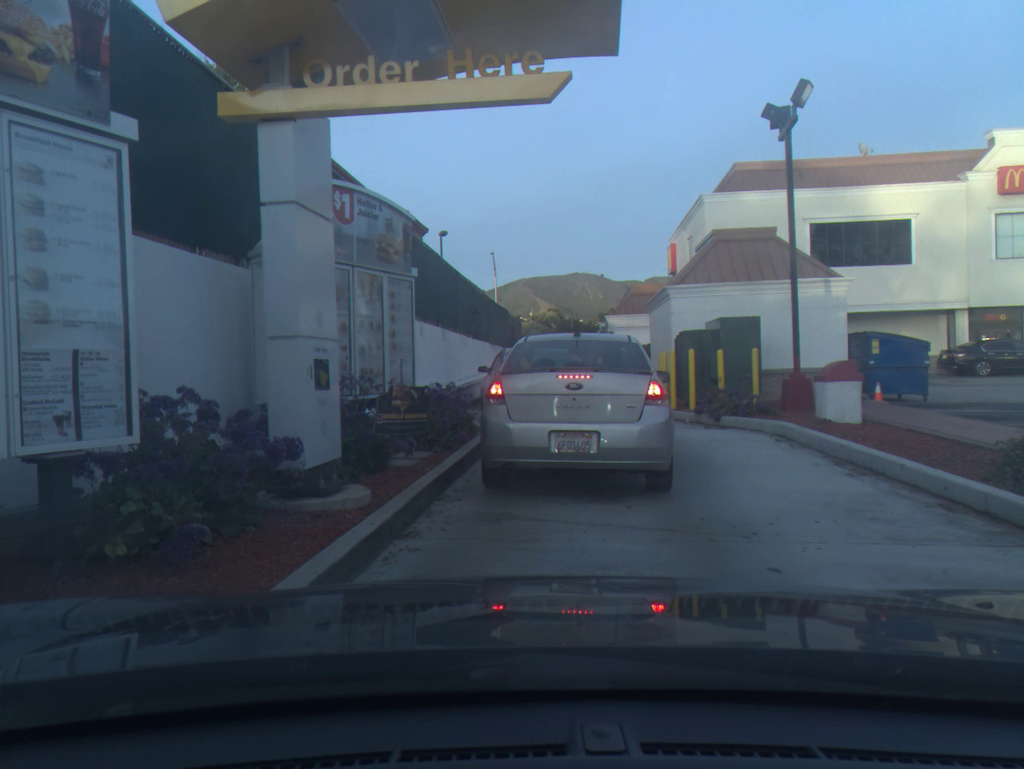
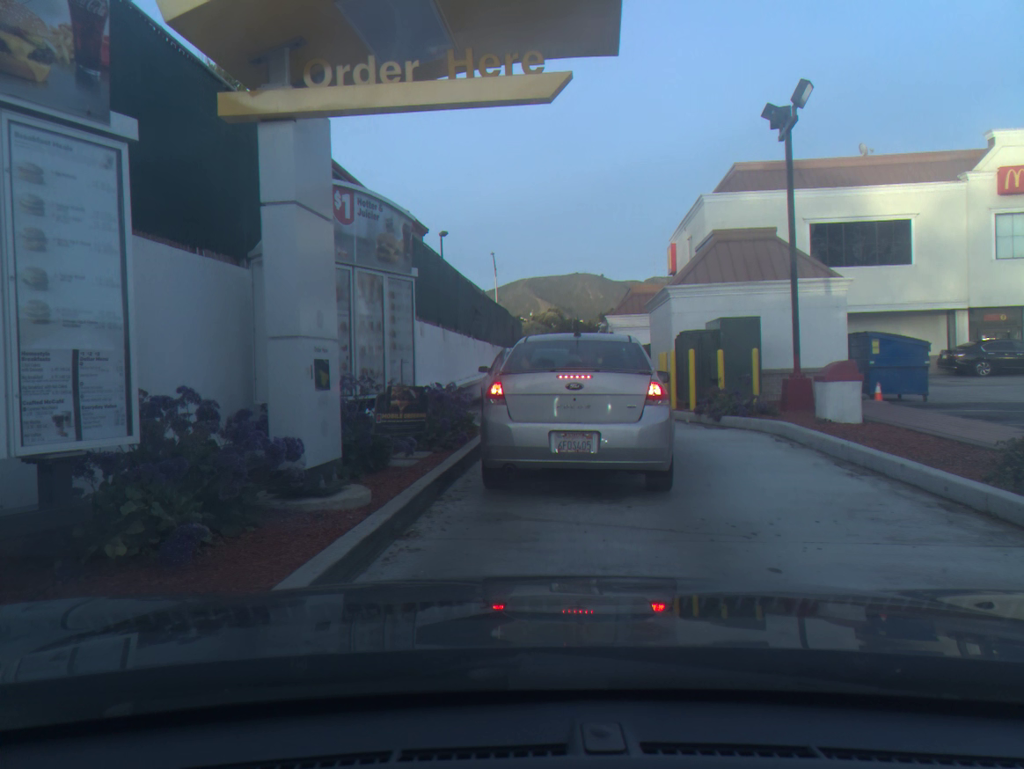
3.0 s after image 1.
(0.0, 0.0) m; 0°
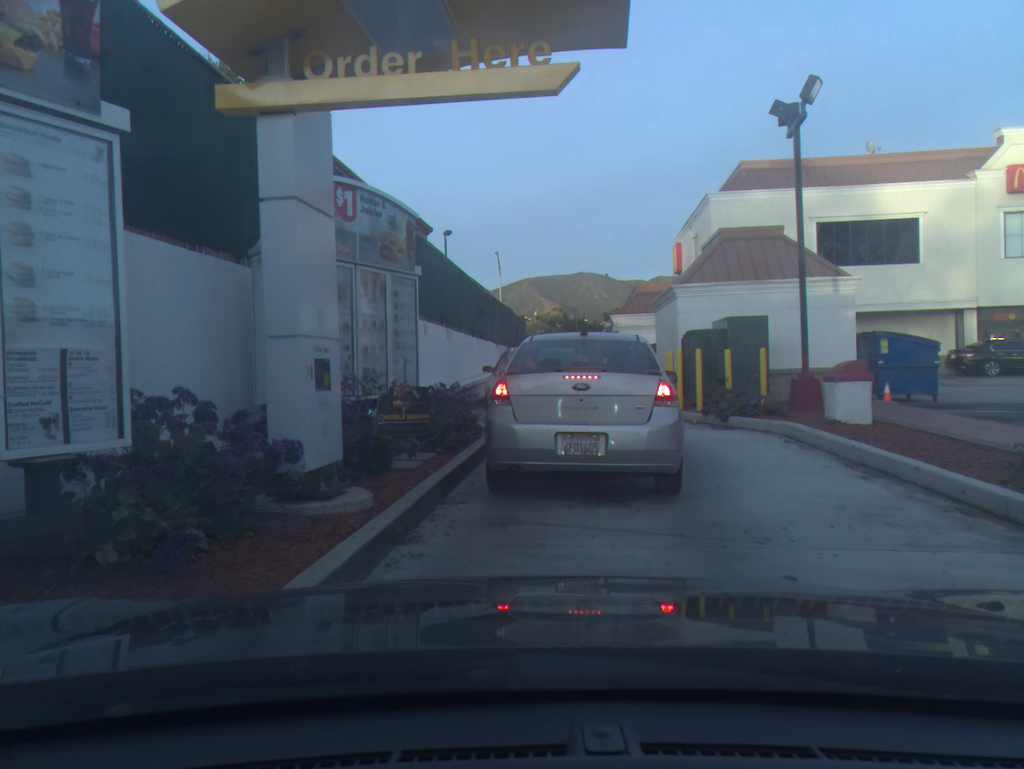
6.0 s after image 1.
(0.0, +0.1) m; 0°
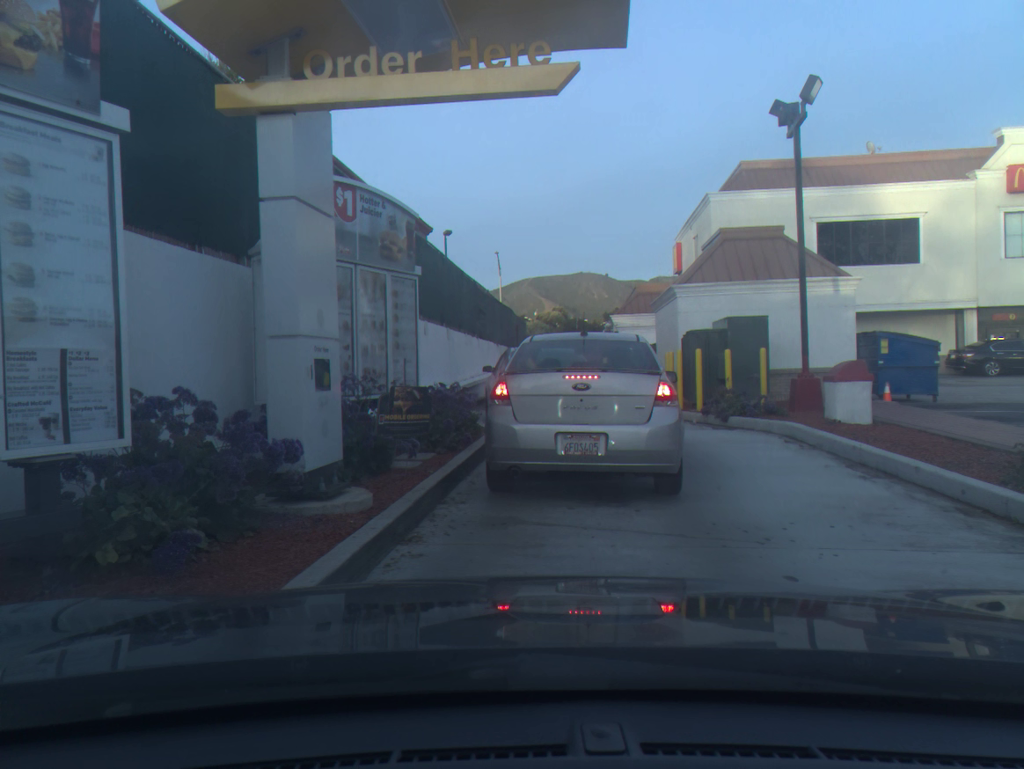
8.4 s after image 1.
(0.0, 0.0) m; 0°
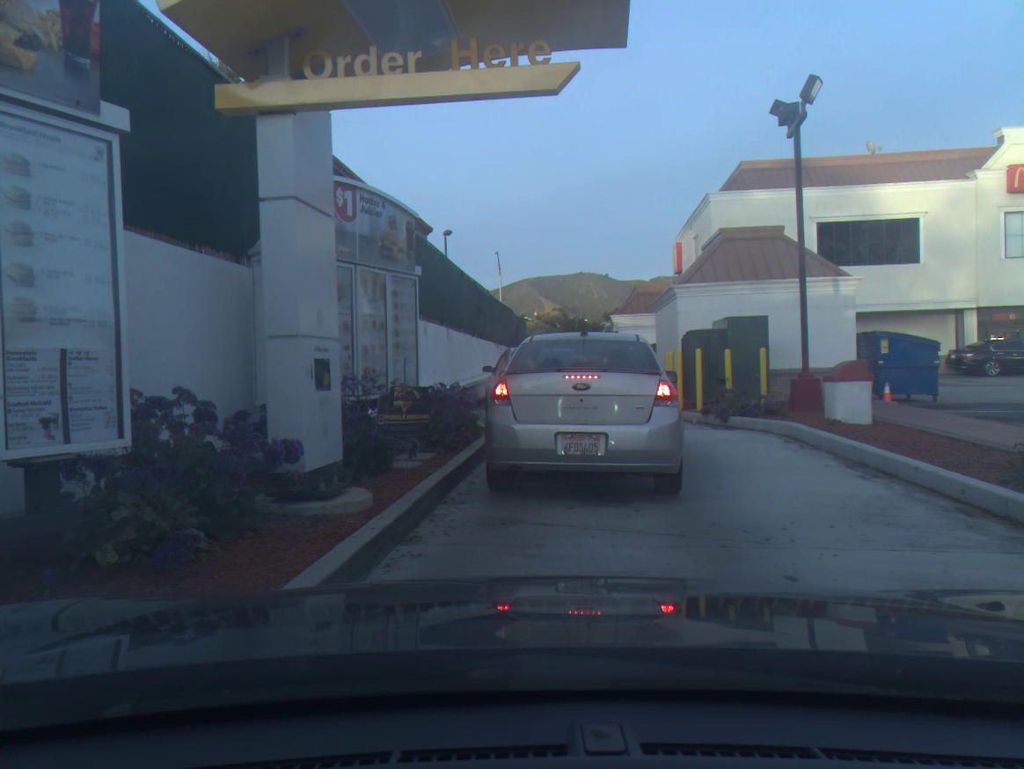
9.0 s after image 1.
(0.0, 0.0) m; 0°
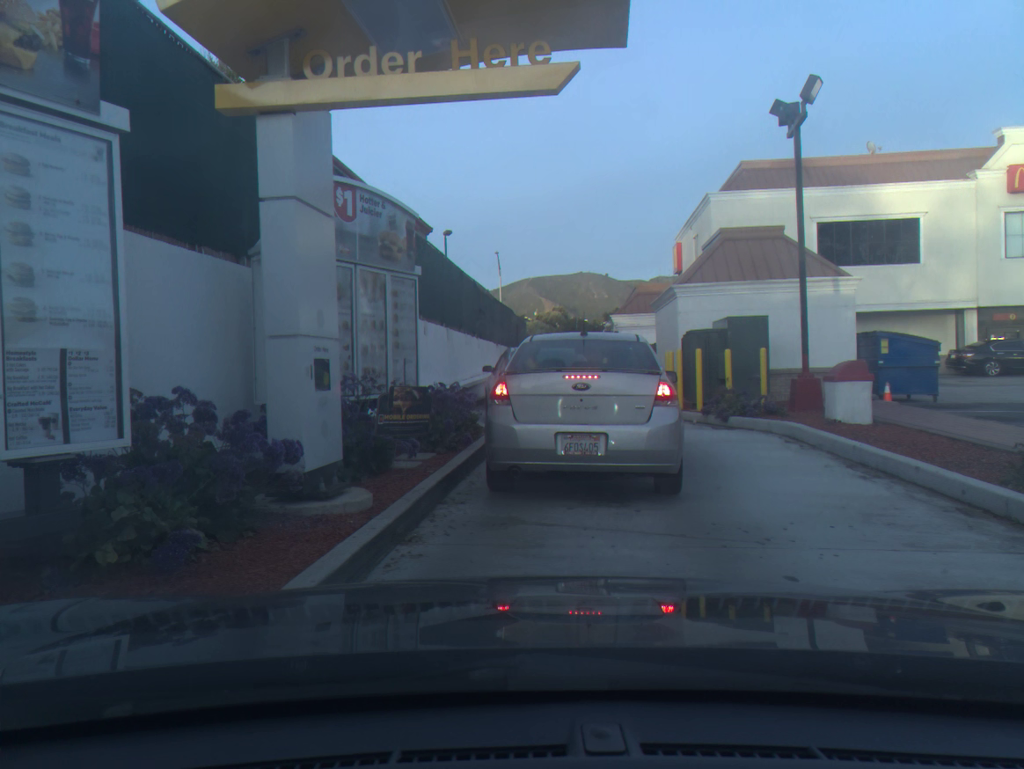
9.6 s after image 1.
(0.0, 0.0) m; 0°
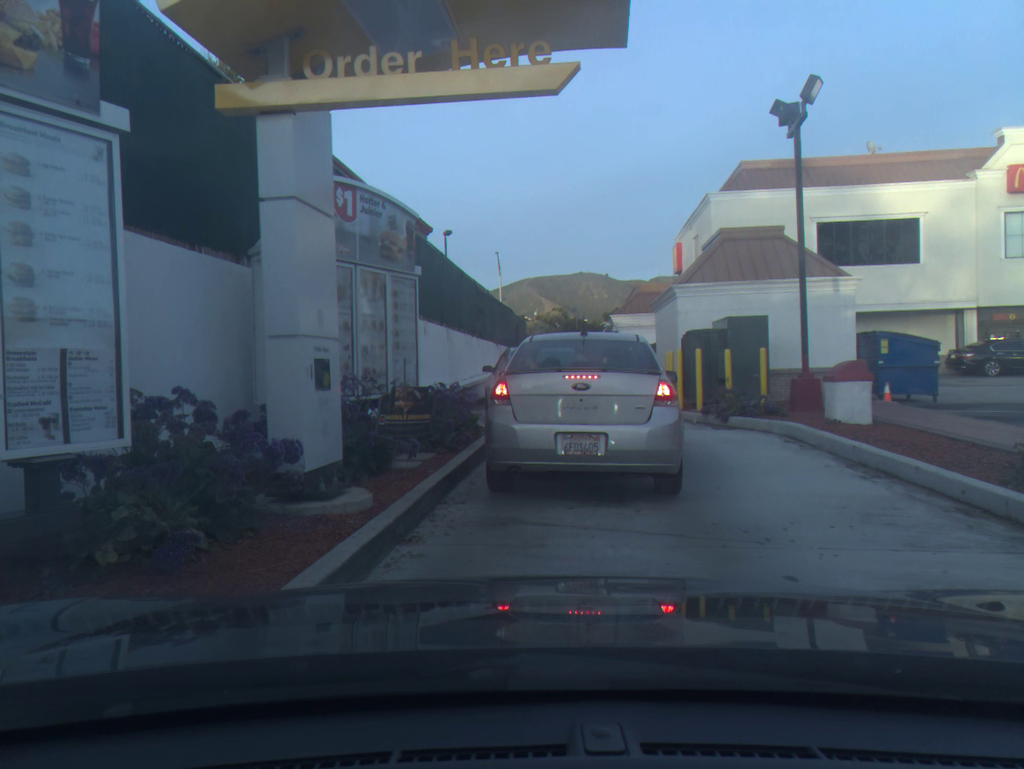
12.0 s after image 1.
(0.0, 0.0) m; 0°
